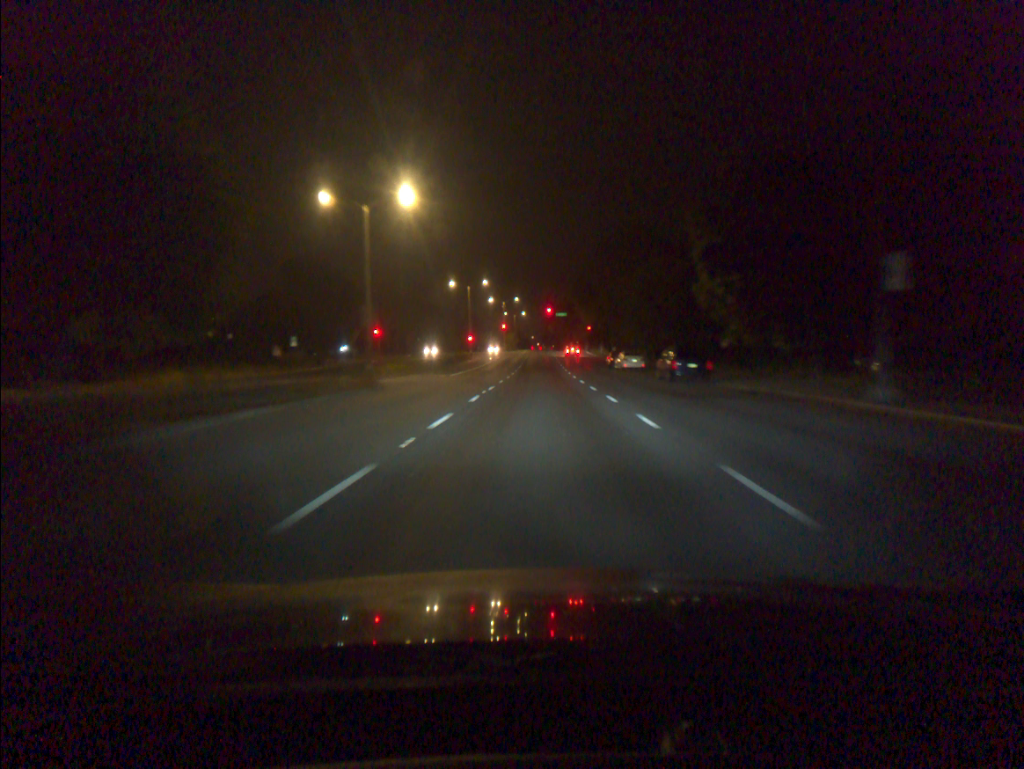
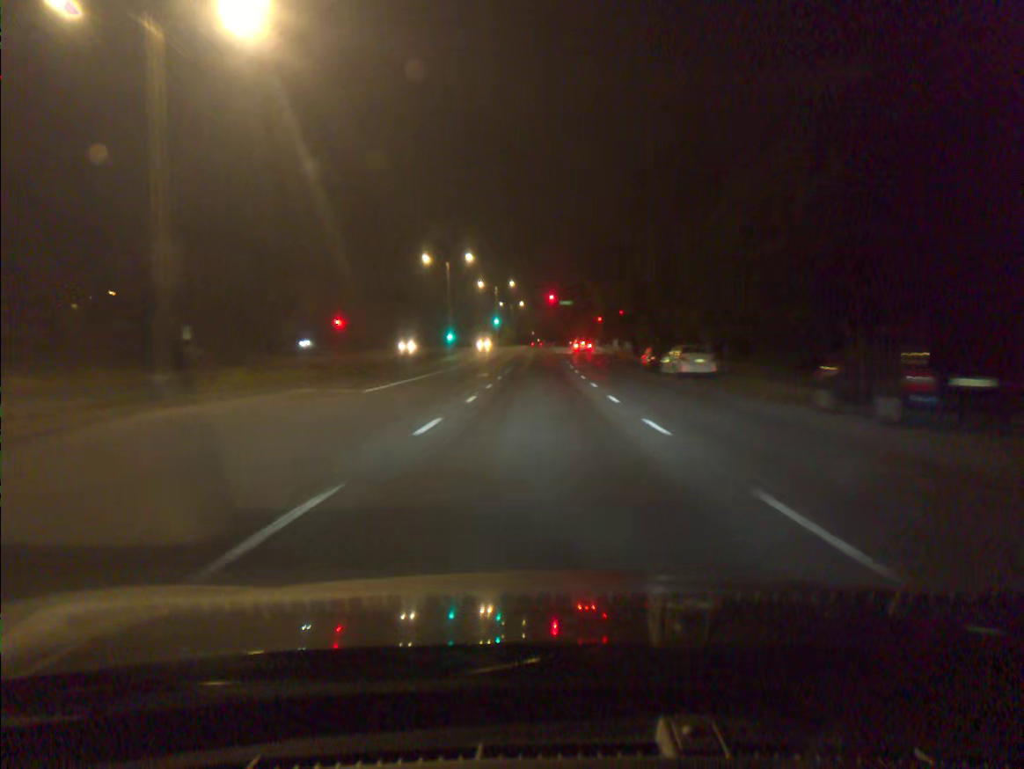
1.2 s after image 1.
(0.0, +22.9) m; 0°
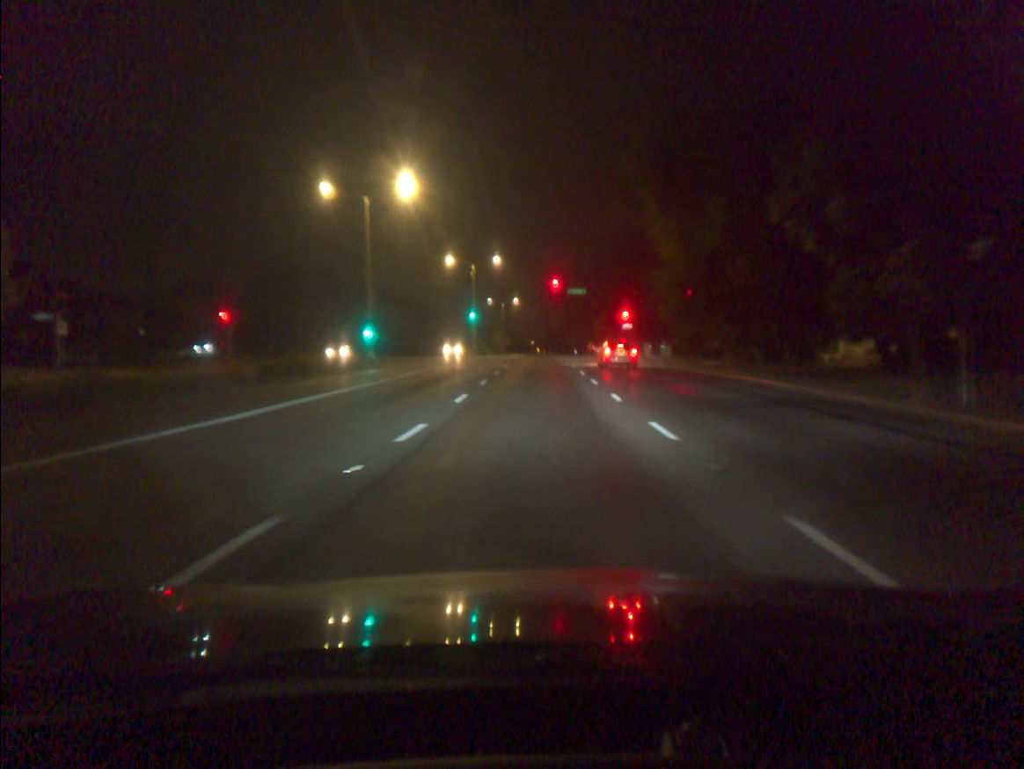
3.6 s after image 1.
(0.0, +37.6) m; 0°
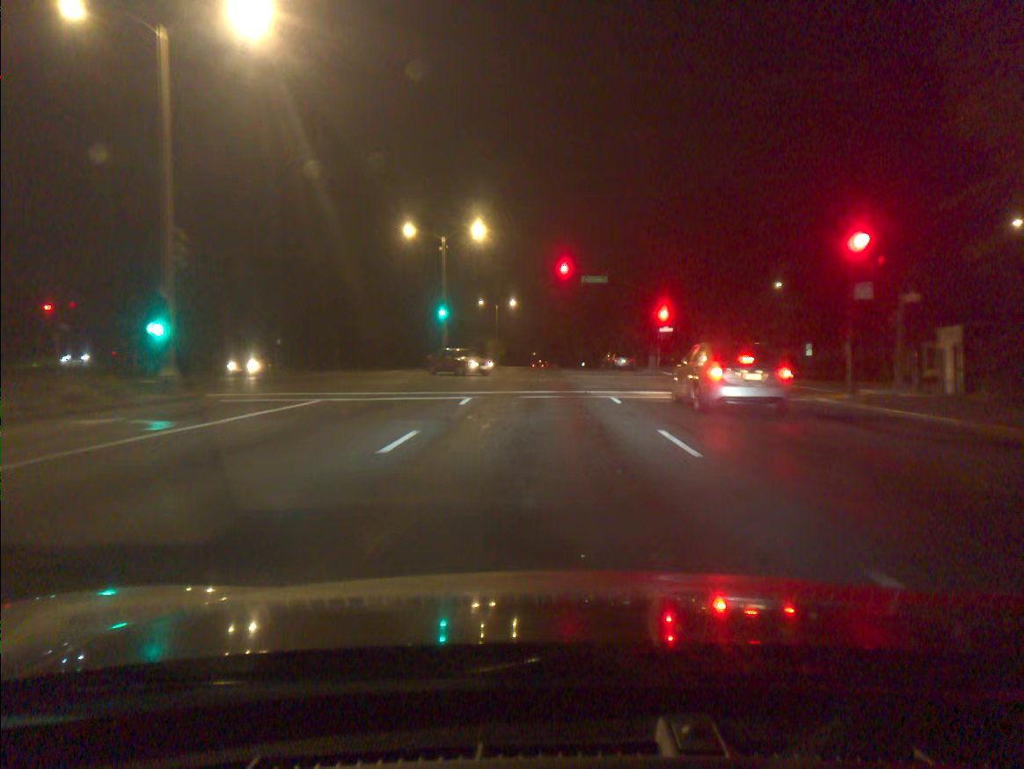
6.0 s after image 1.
(-0.1, +23.4) m; 0°
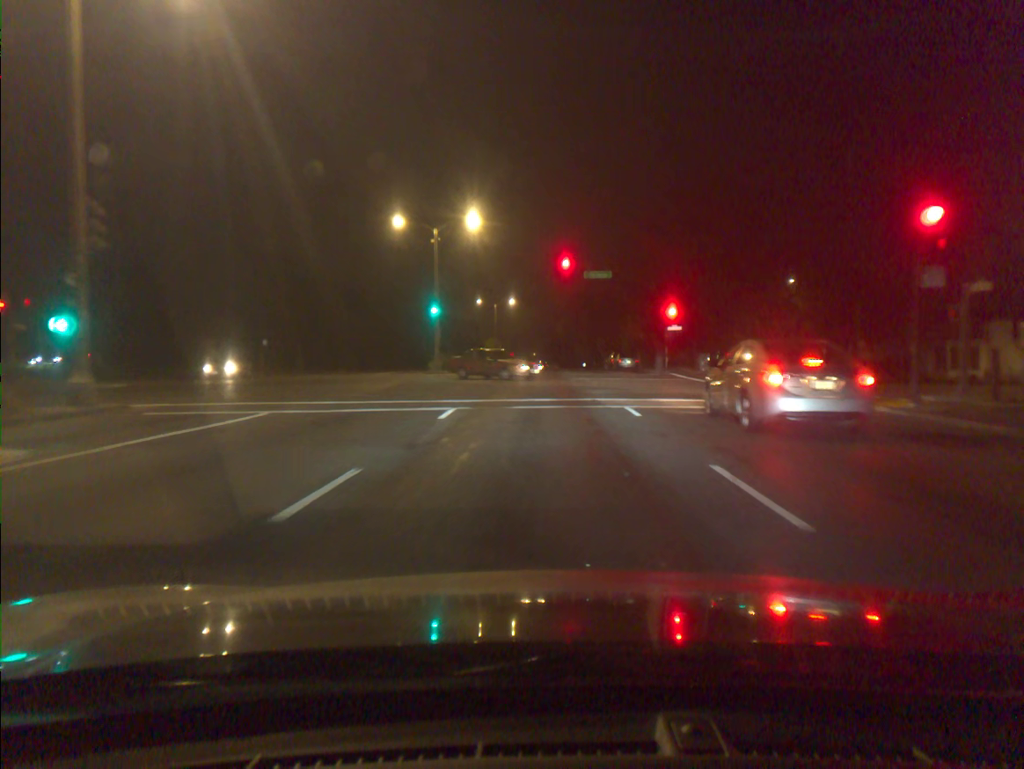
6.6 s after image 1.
(0.0, +3.8) m; 0°
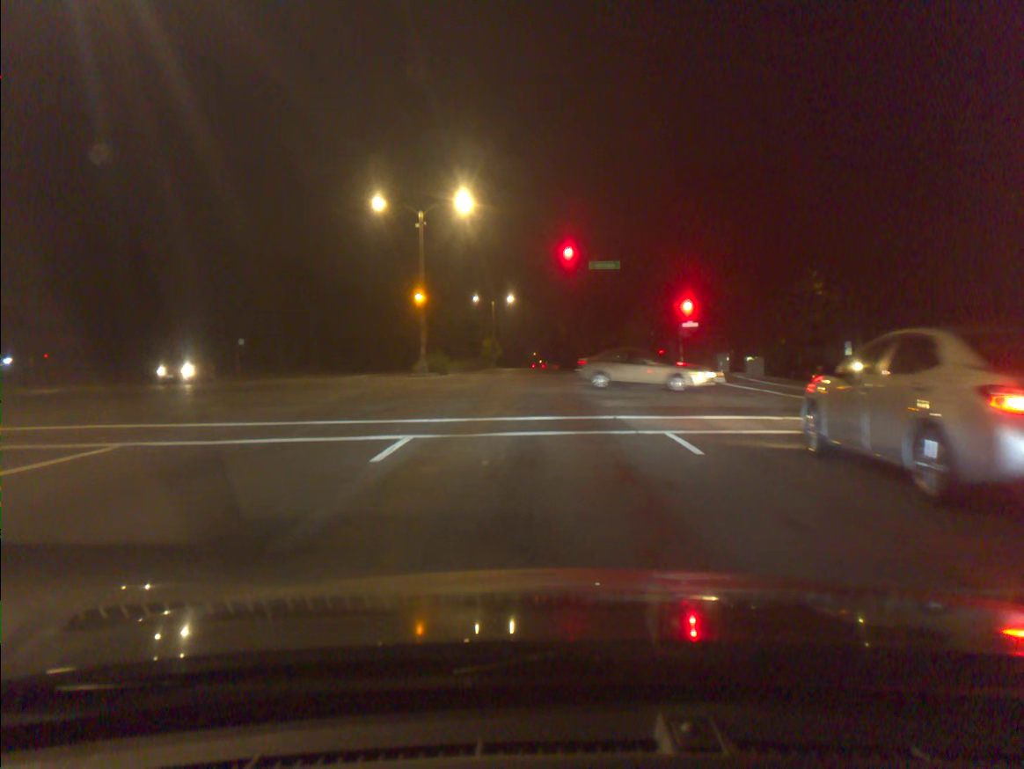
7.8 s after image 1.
(0.0, +5.7) m; 0°
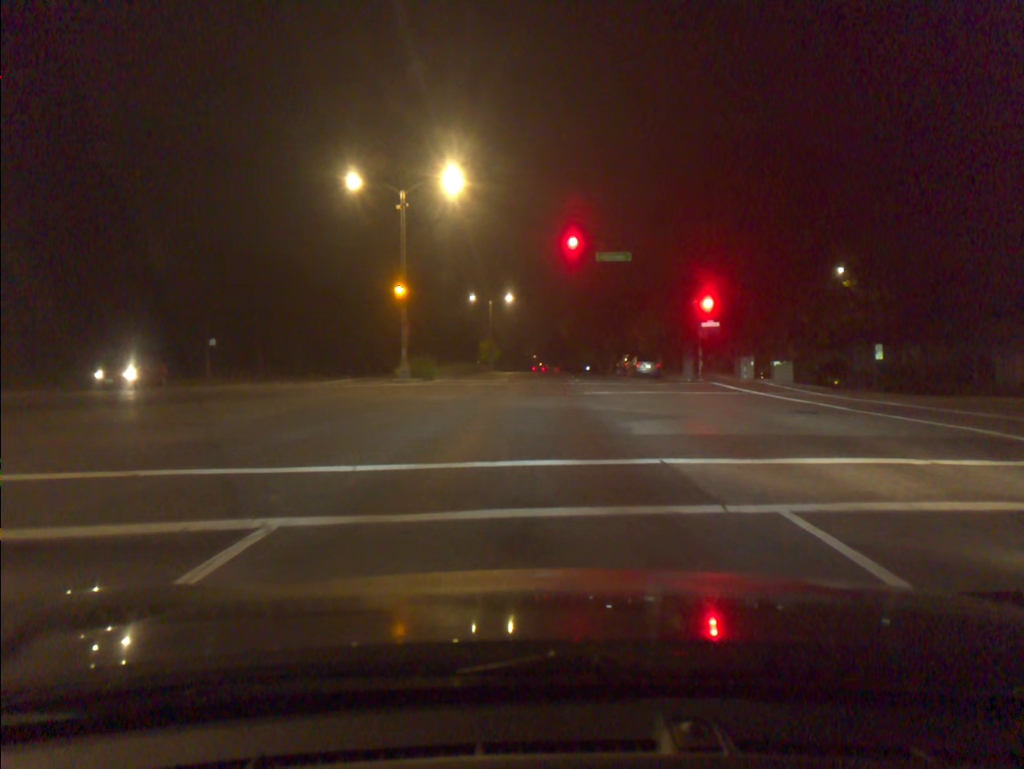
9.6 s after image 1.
(0.0, +5.5) m; +1°
